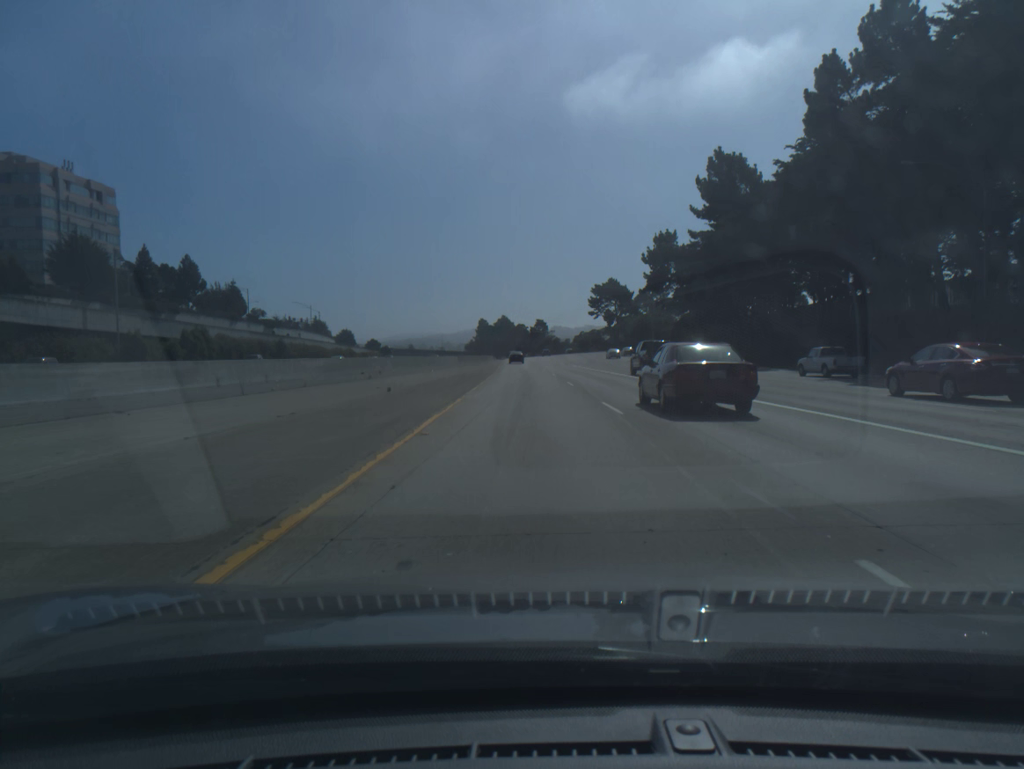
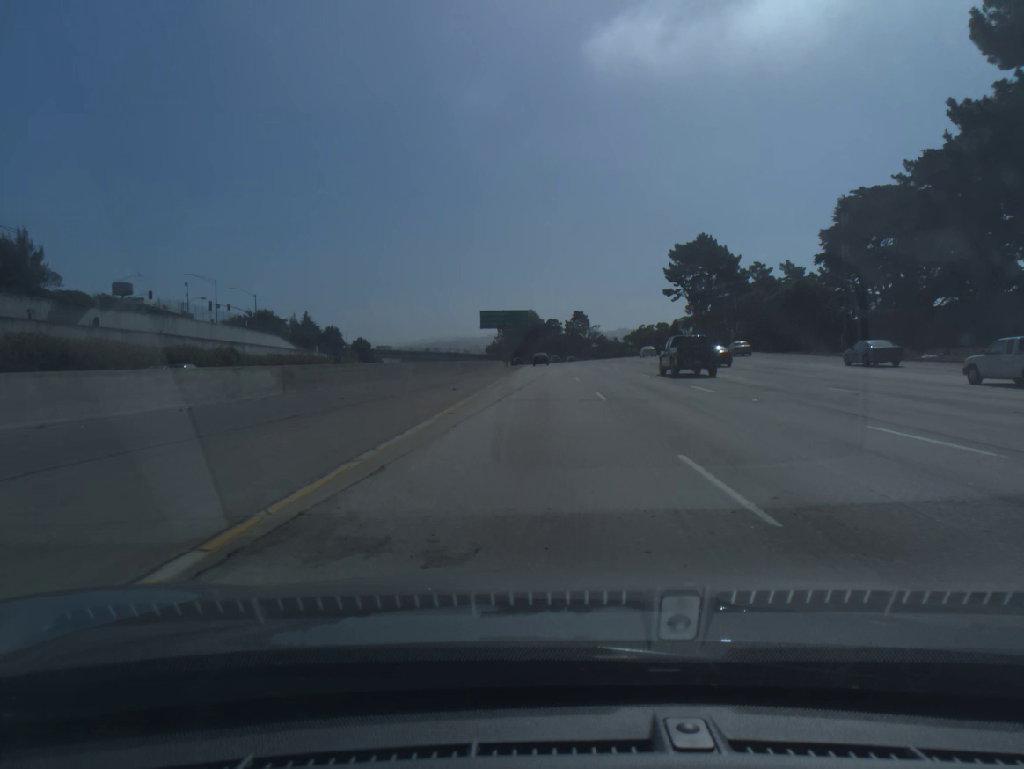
(-1.9, +82.9) m; -2°
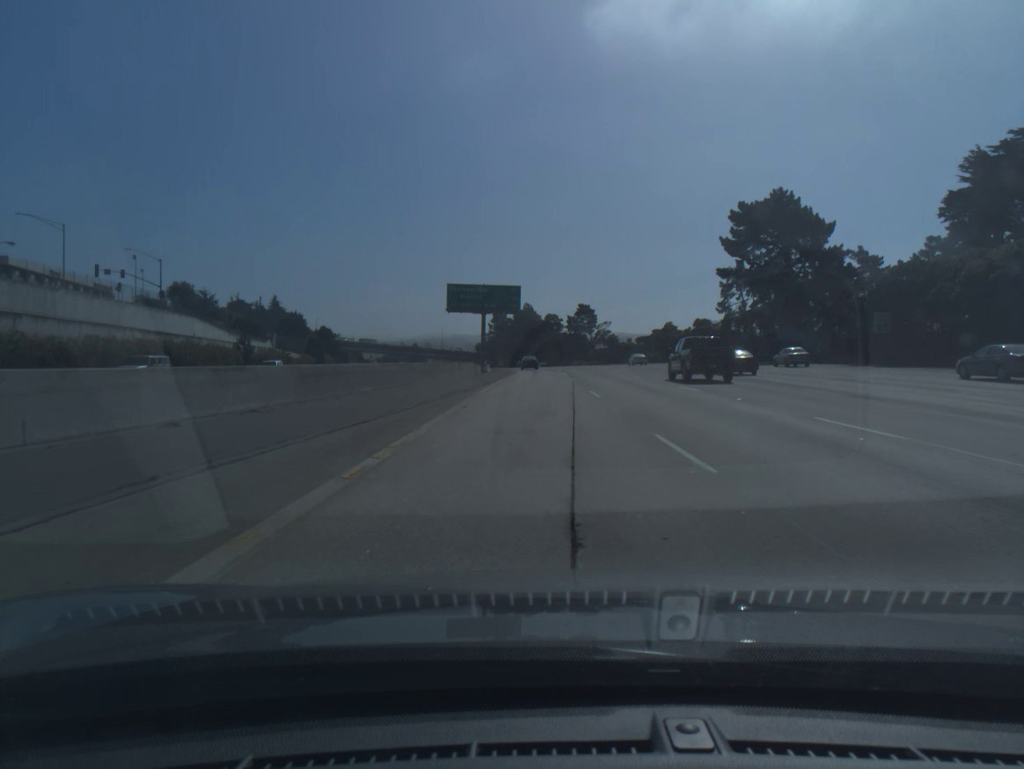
(+0.1, +41.7) m; 0°
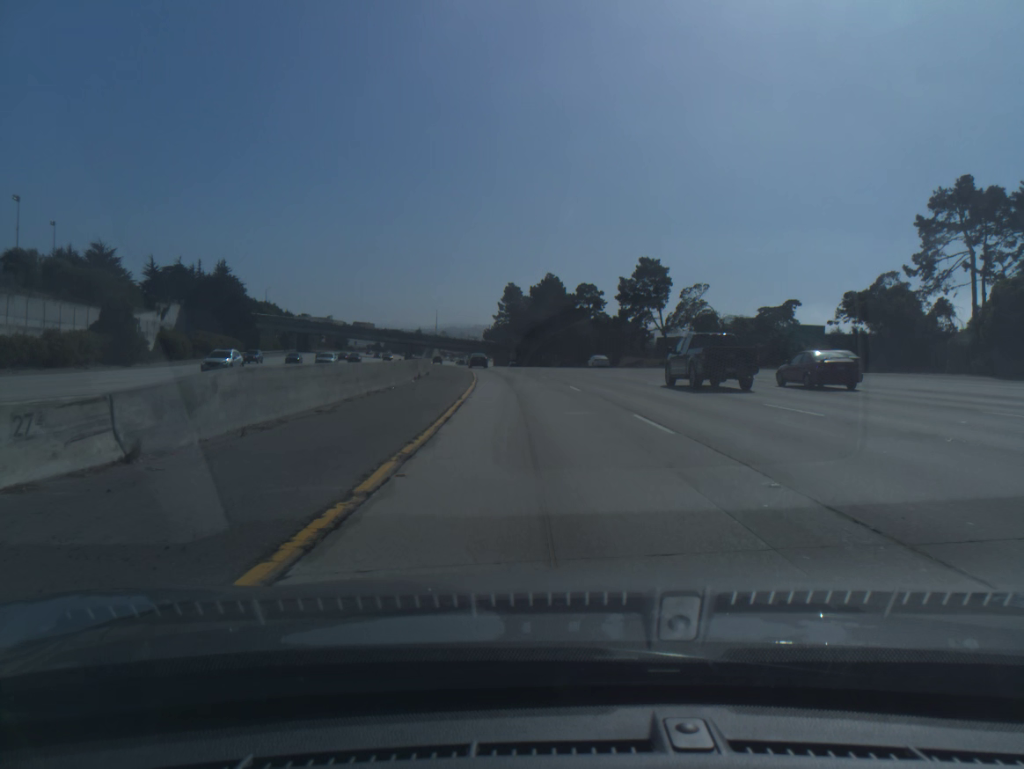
(-0.5, +83.4) m; -1°
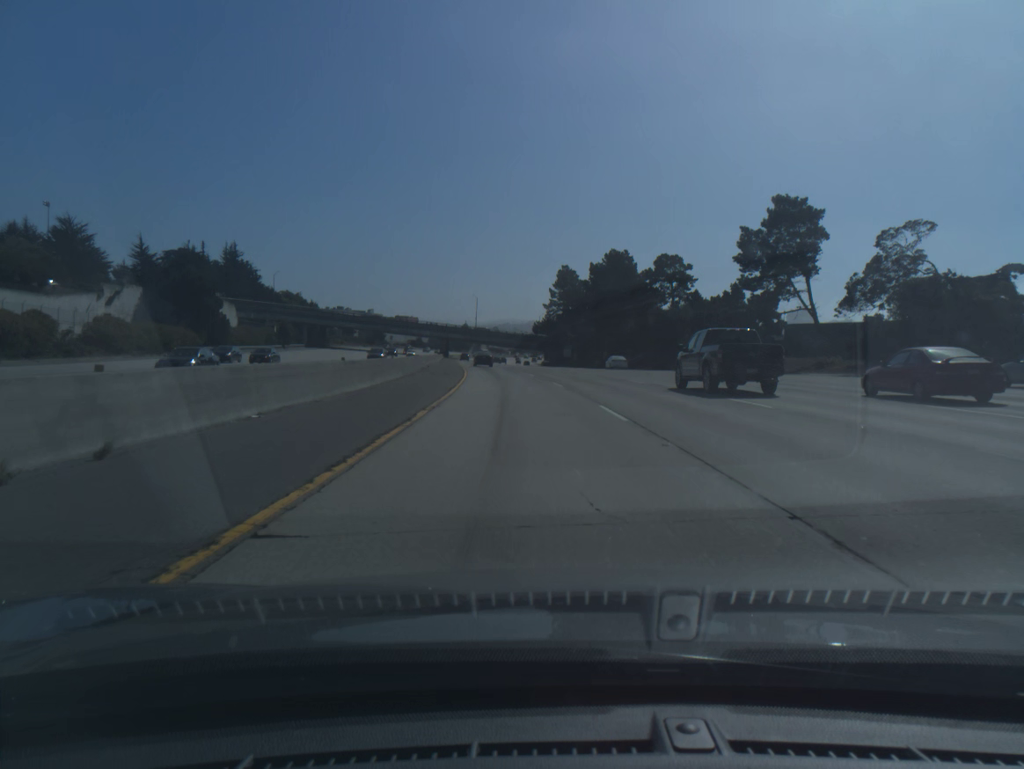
(-1.2, +41.9) m; -4°
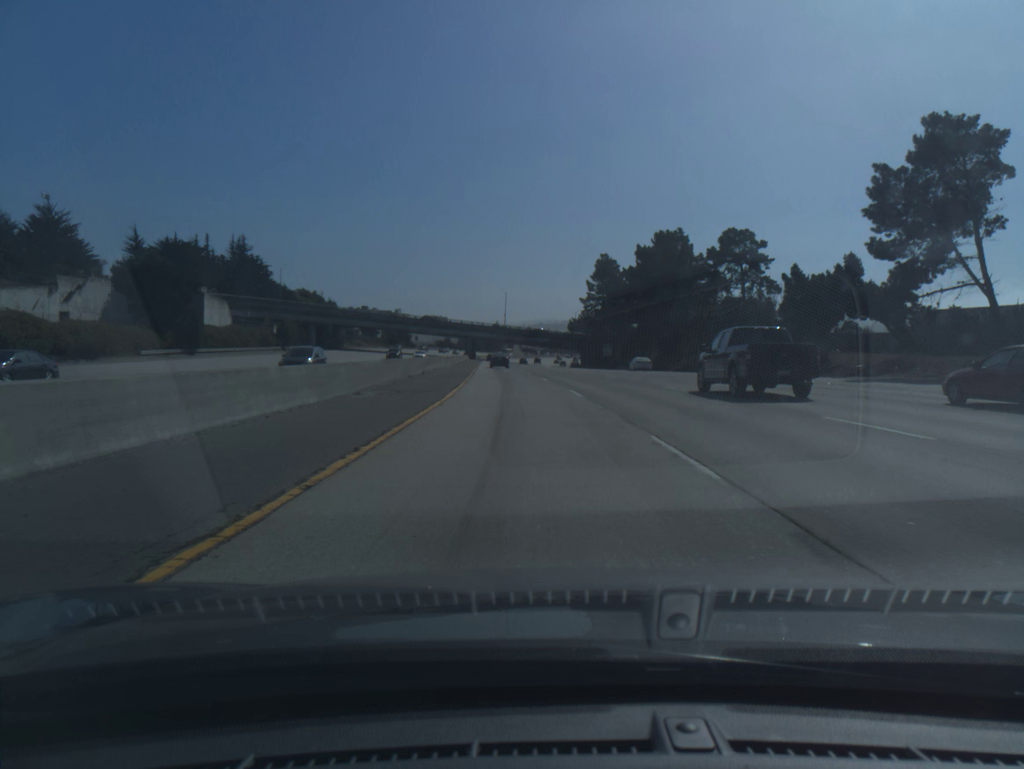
(-0.4, +21.0) m; -2°
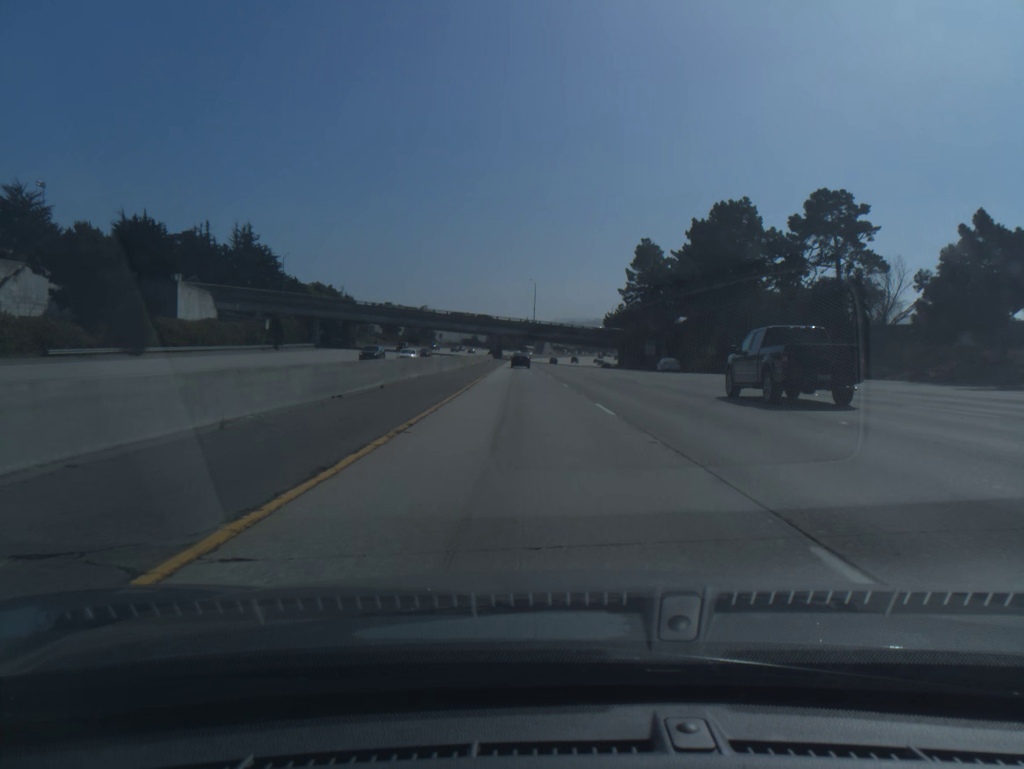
(-0.4, +21.0) m; -2°
